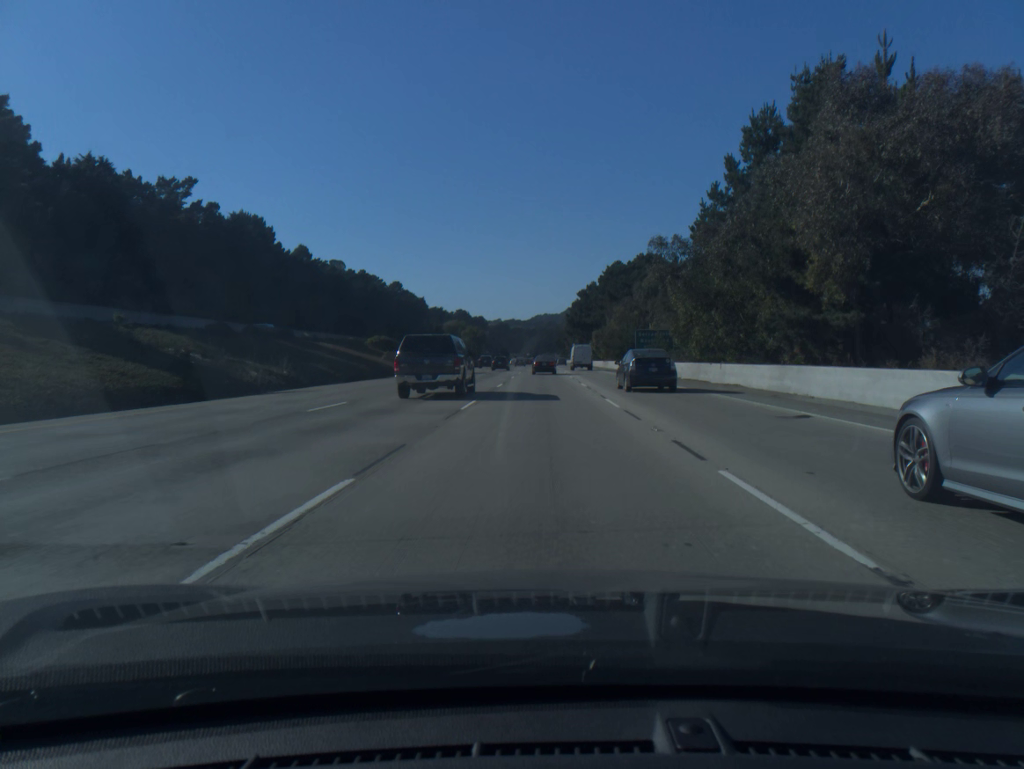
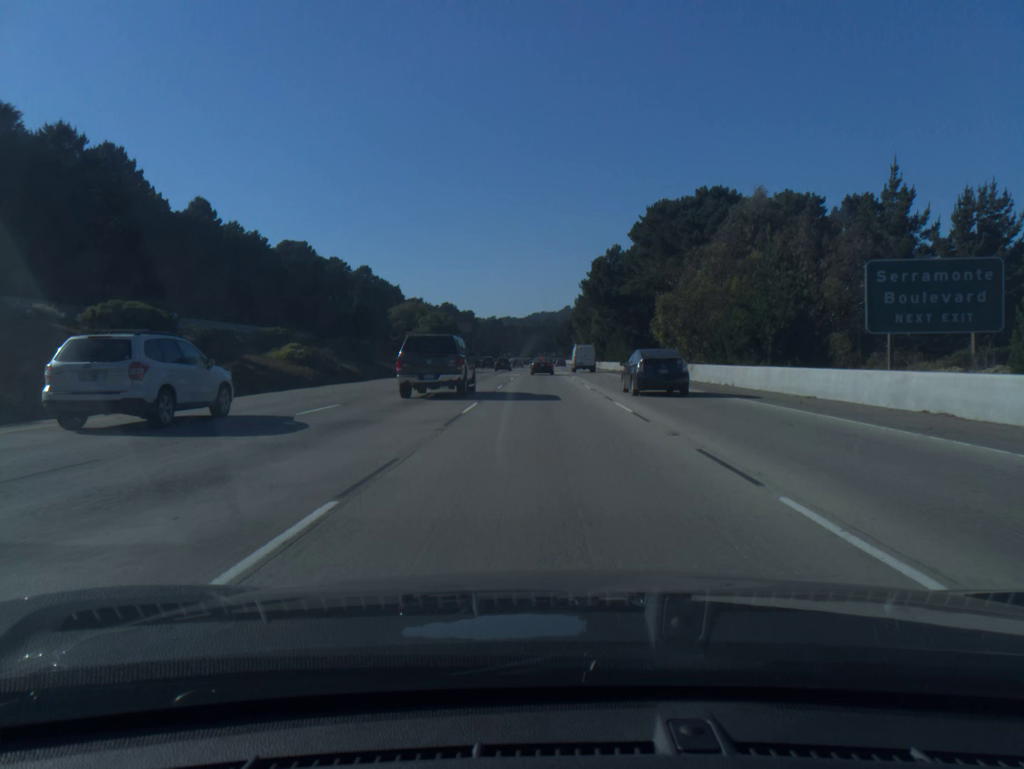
(-0.1, +59.6) m; 0°
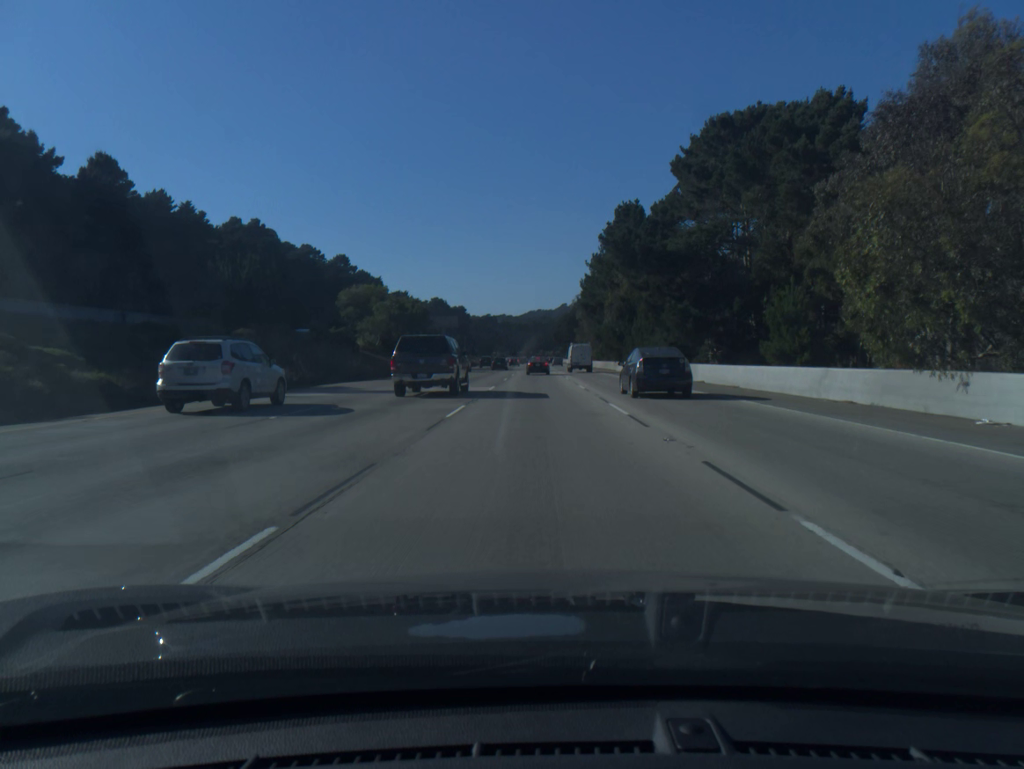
(+0.1, +30.2) m; 0°
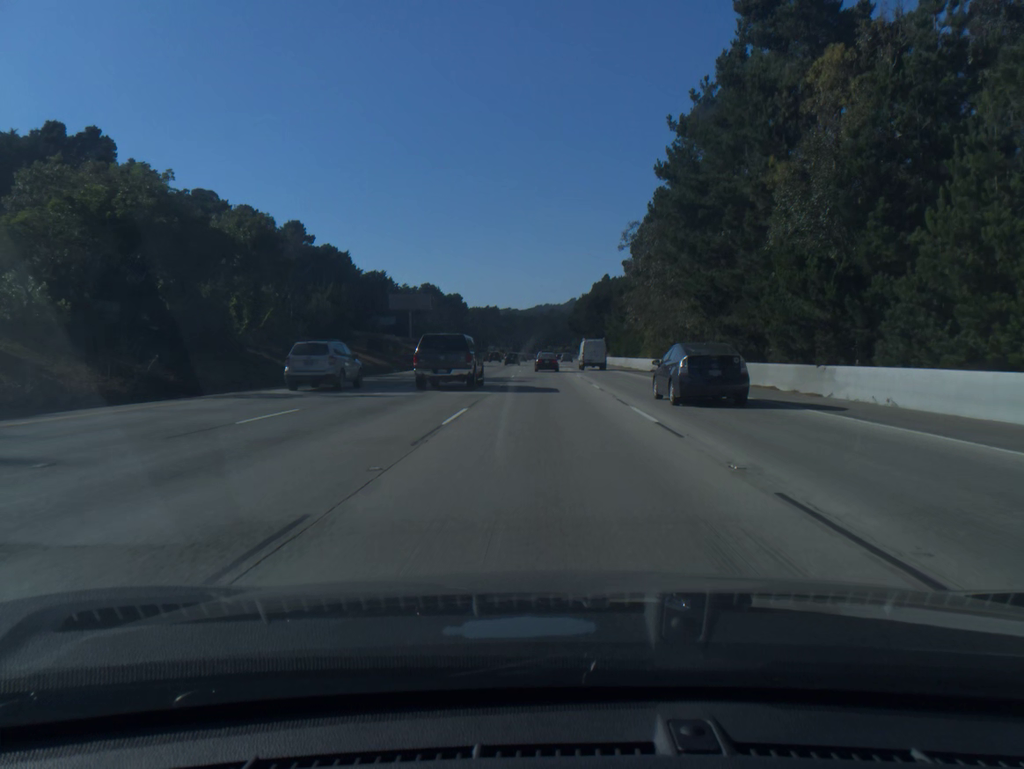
(-0.4, +60.8) m; -1°
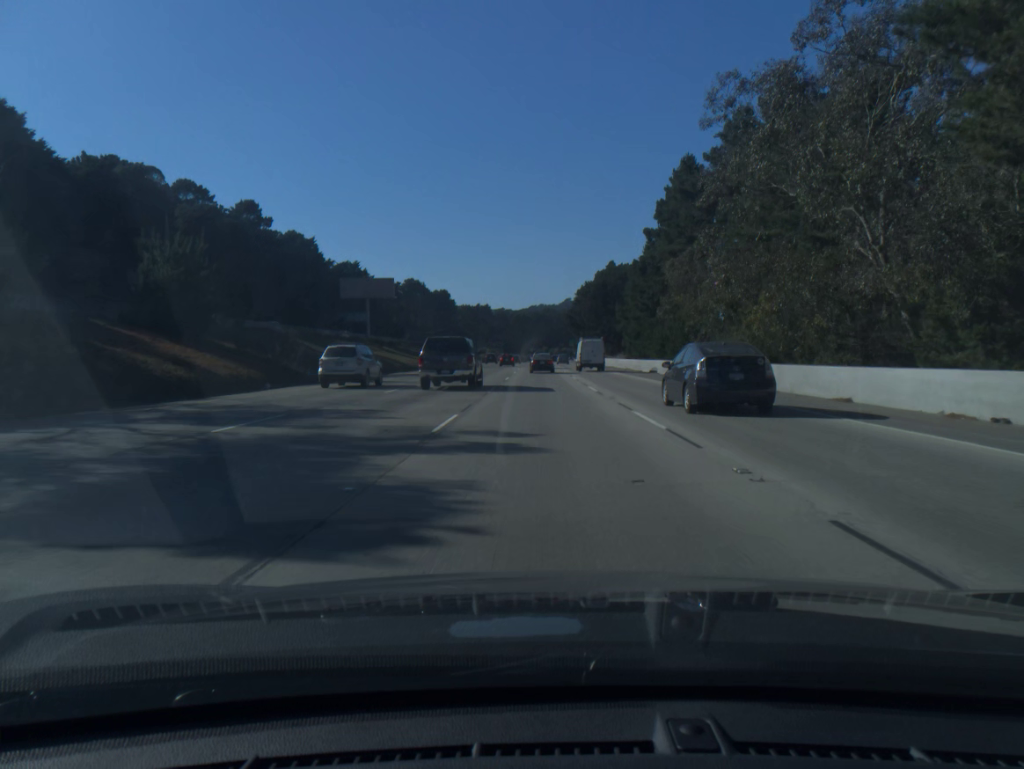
(+0.1, +30.2) m; 0°
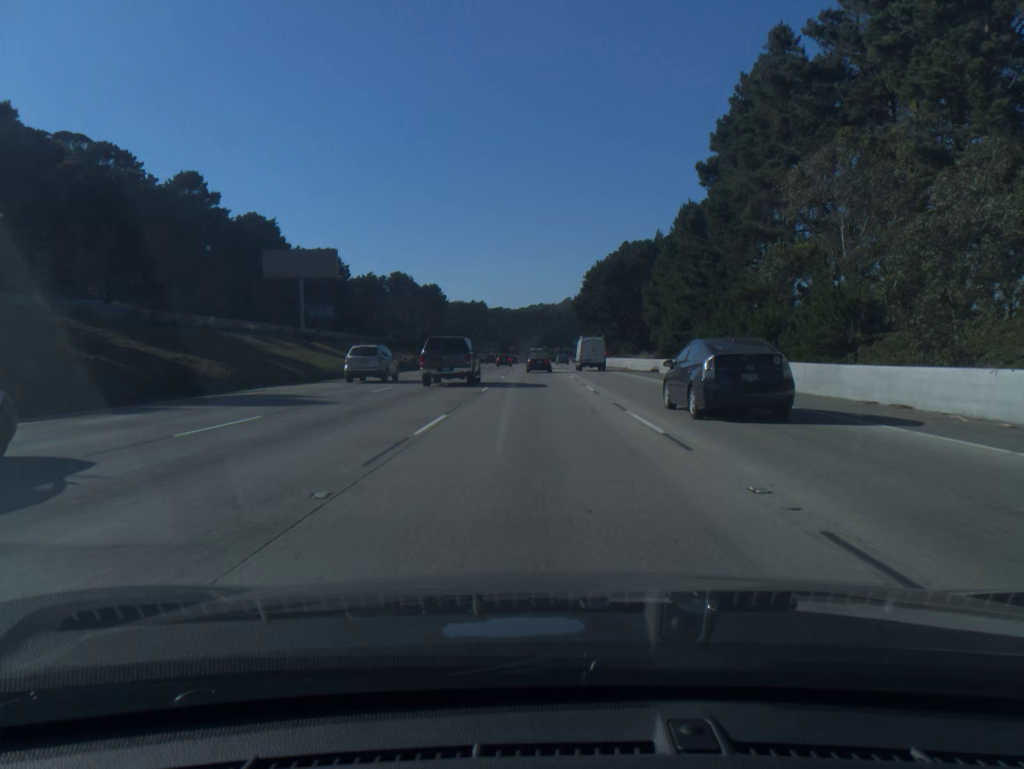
(+0.1, +30.1) m; 0°
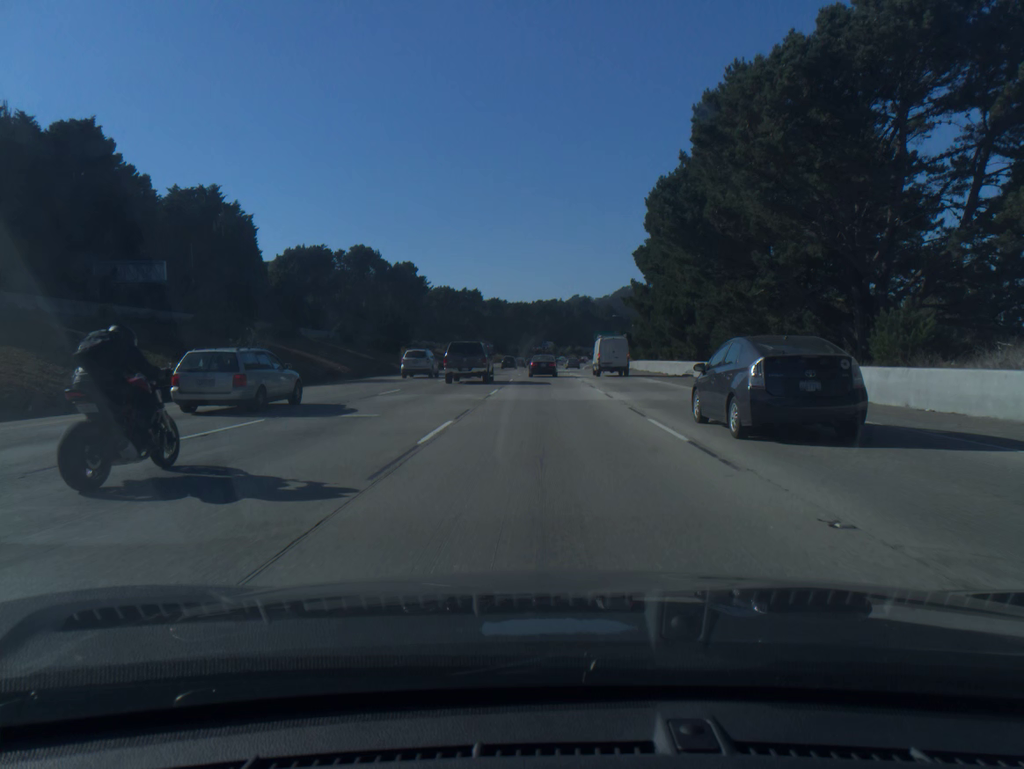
(-0.5, +73.9) m; 0°
